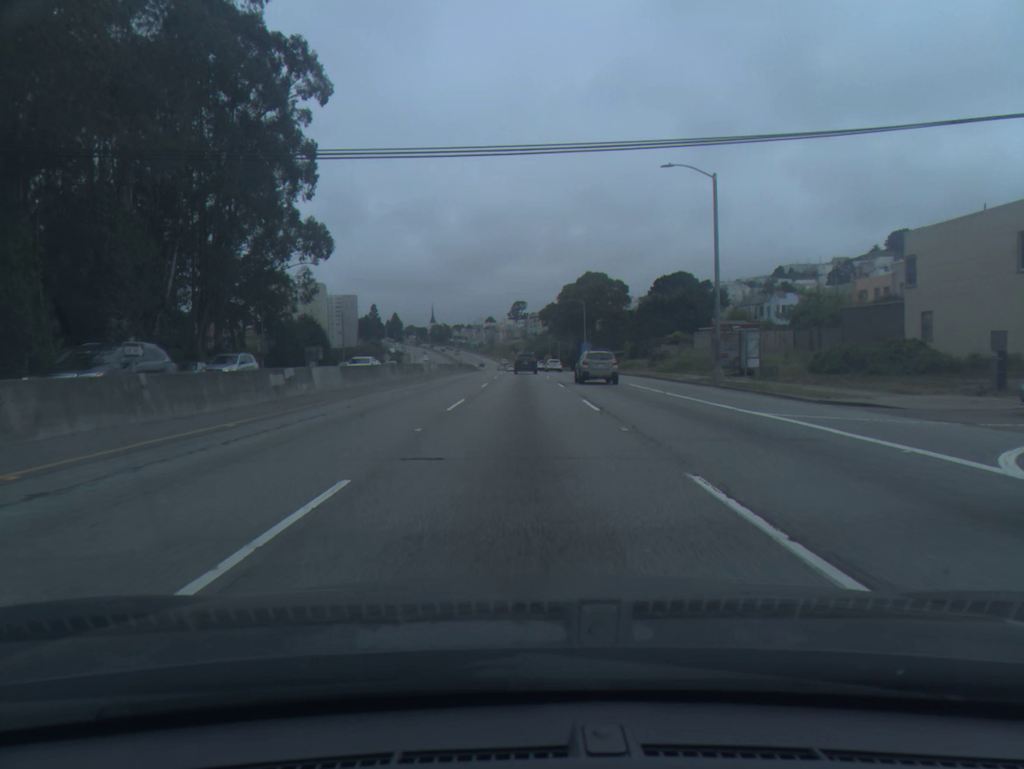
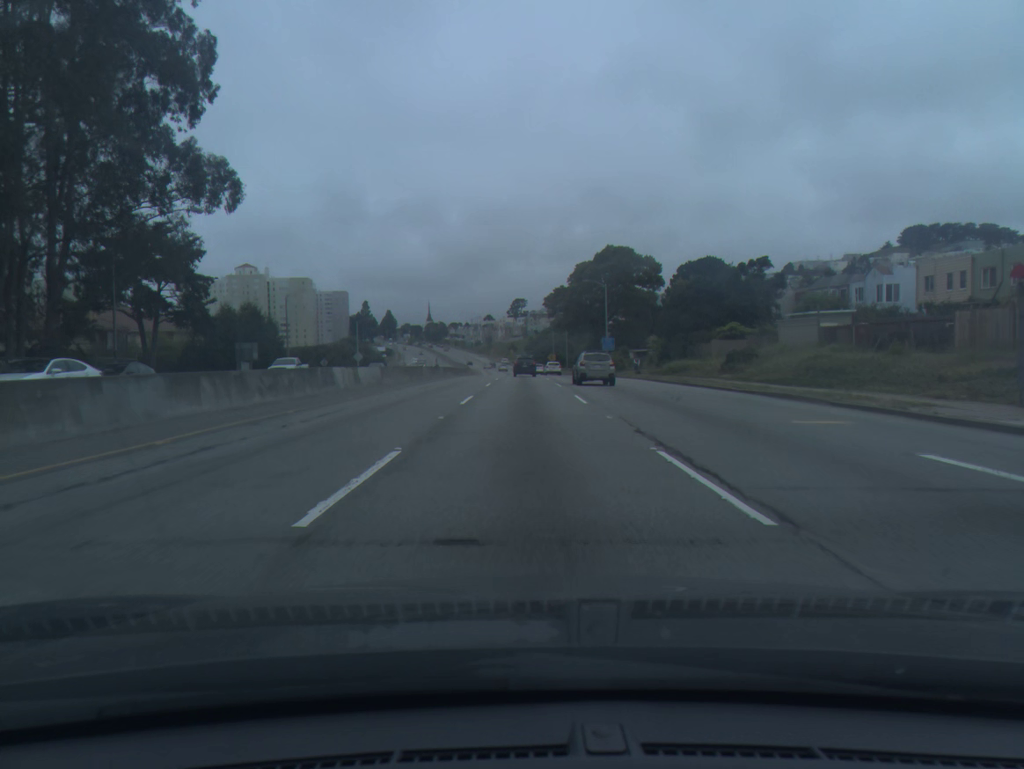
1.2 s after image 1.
(0.0, +26.9) m; 0°
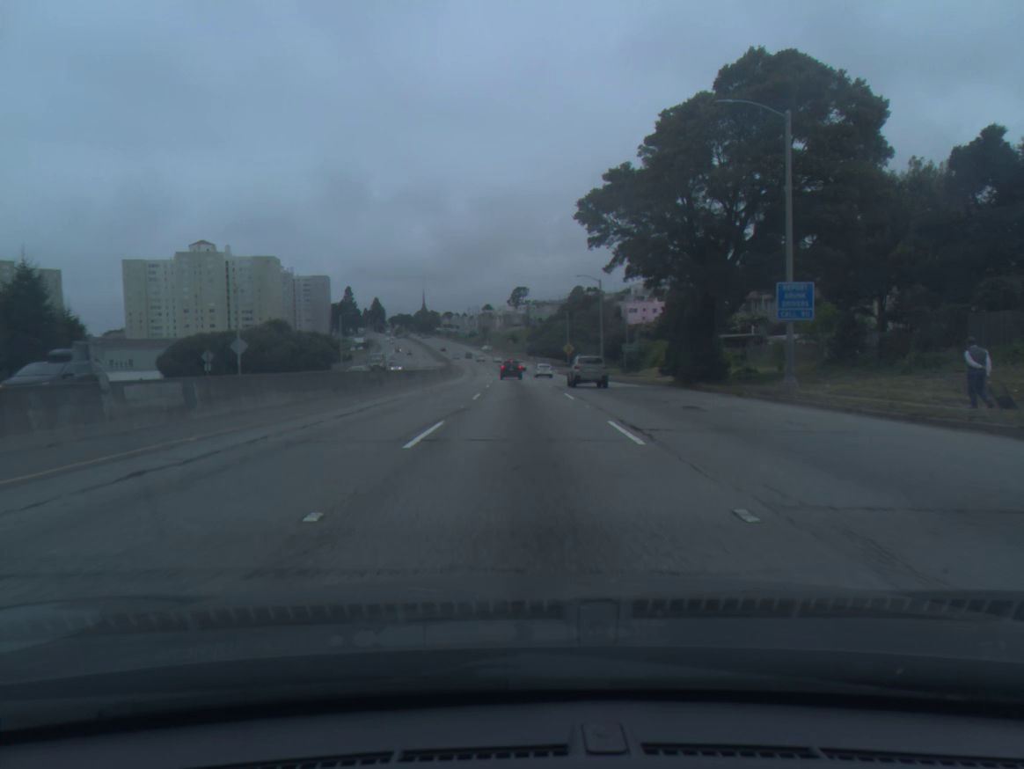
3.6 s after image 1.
(+0.1, +53.8) m; 0°
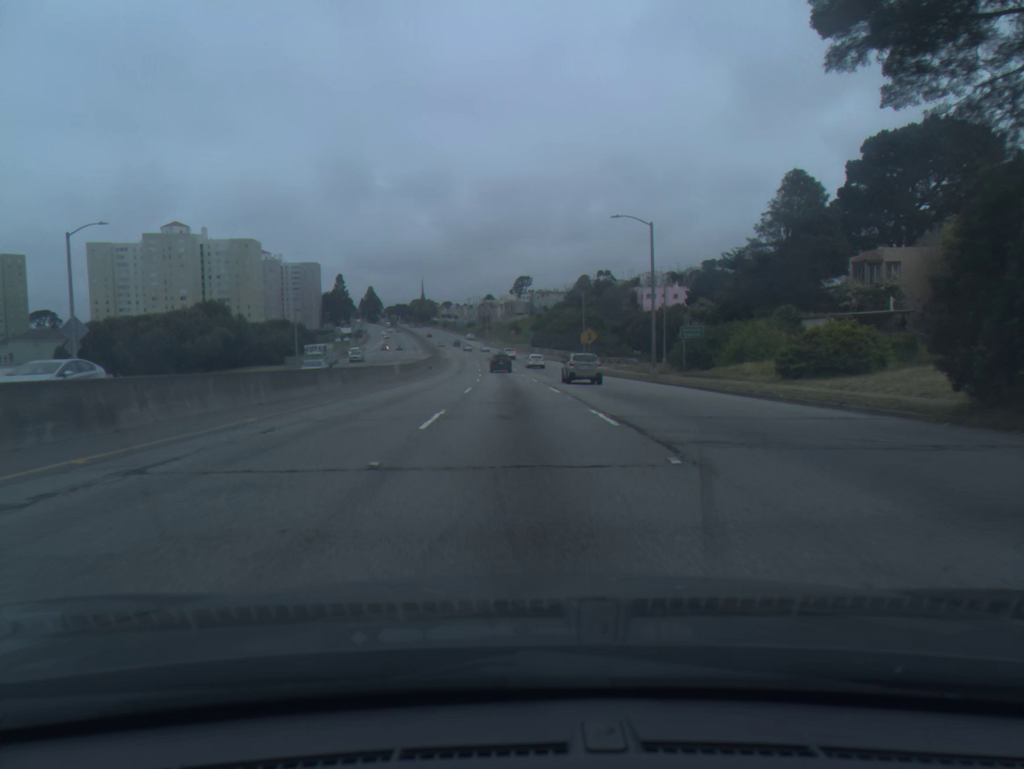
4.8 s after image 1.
(0.0, +27.0) m; 0°
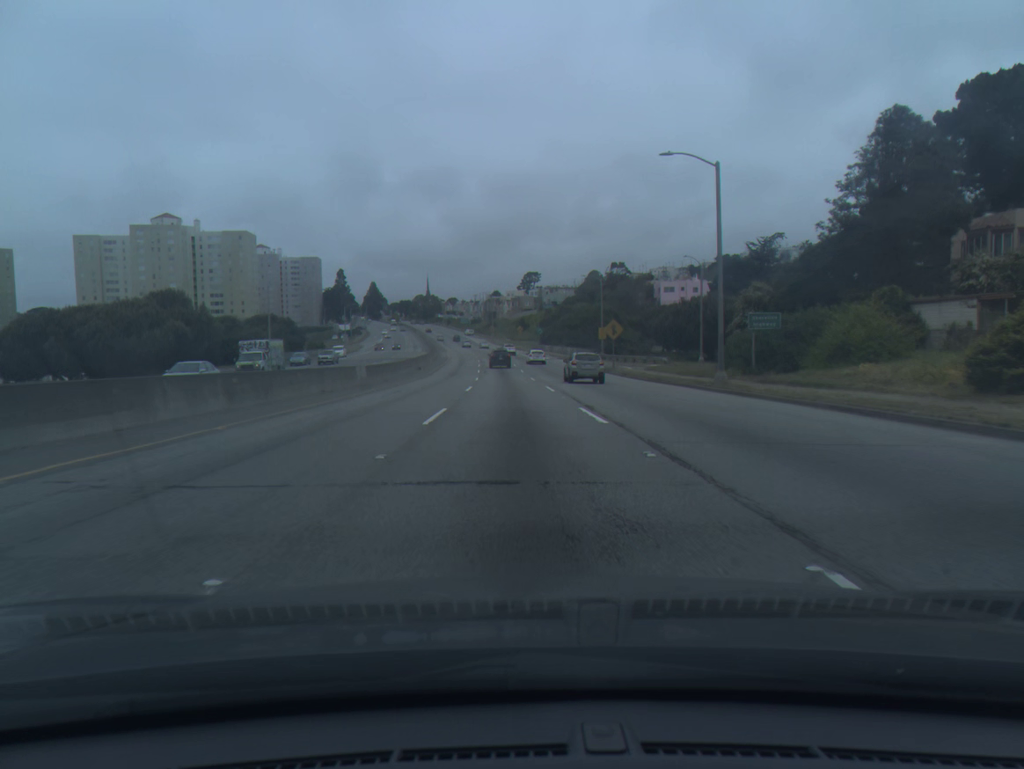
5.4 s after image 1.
(-0.1, +13.6) m; -1°
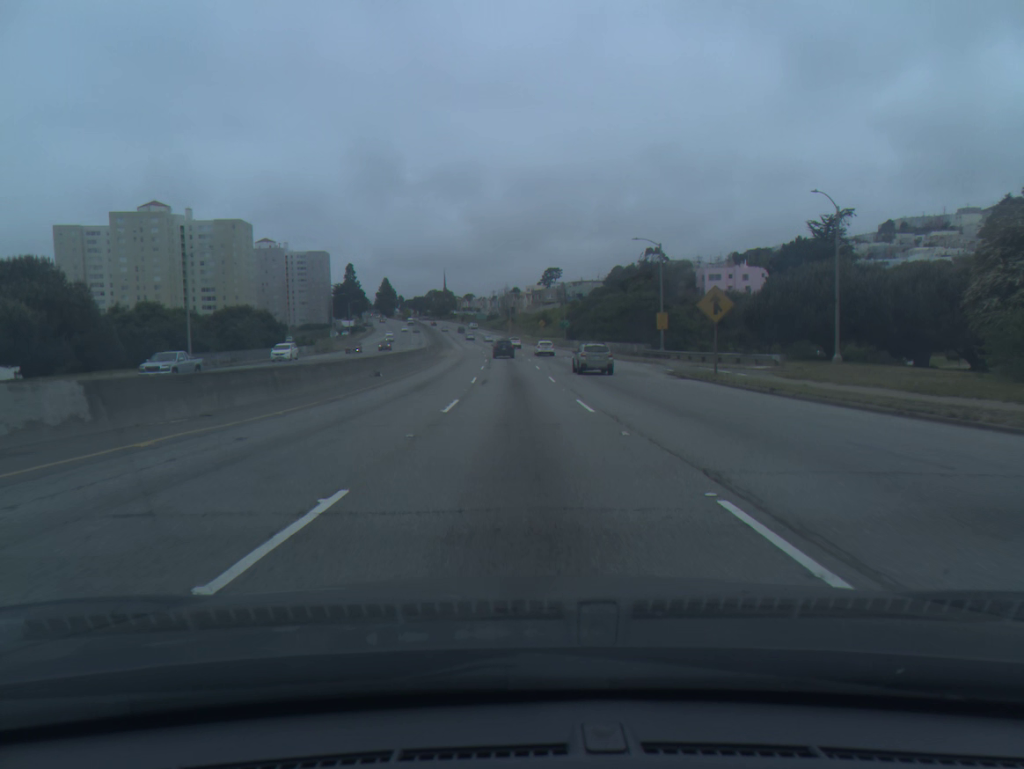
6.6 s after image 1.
(-0.3, +27.2) m; -1°
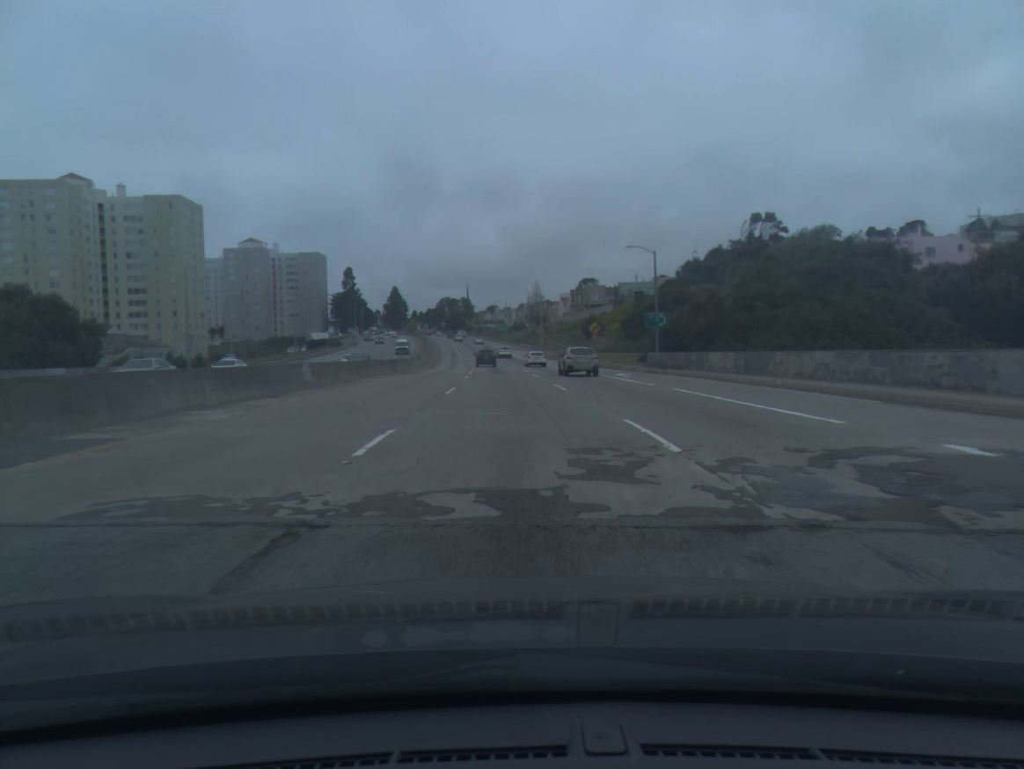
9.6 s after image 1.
(-1.2, +67.5) m; -2°
